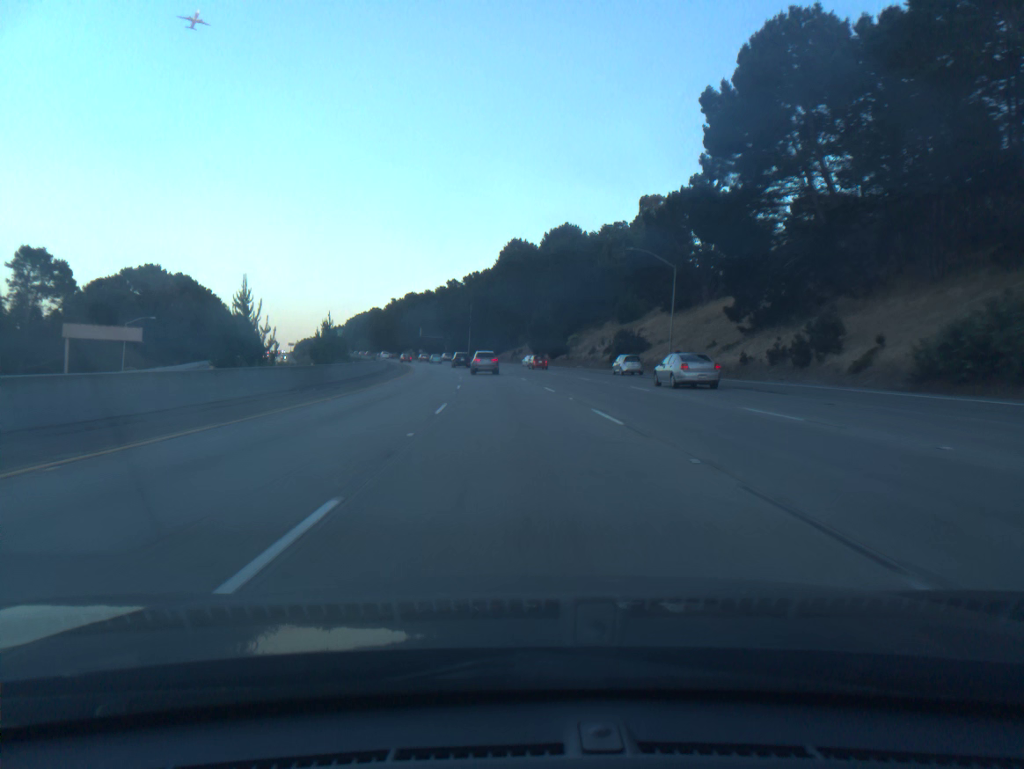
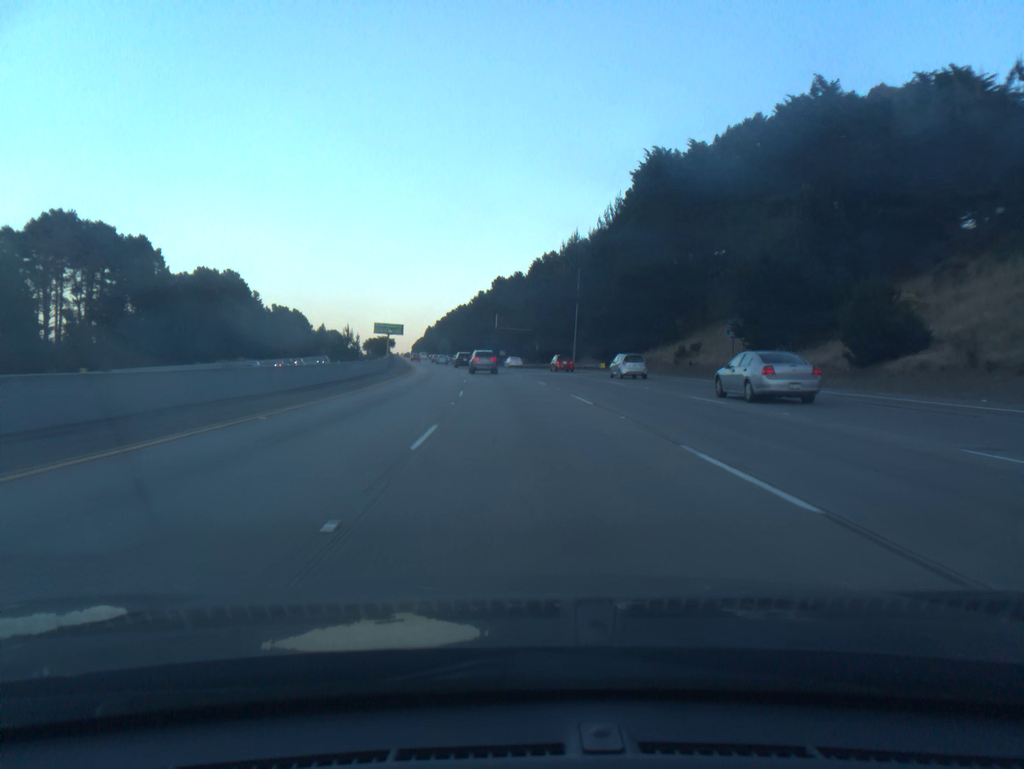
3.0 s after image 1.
(-5.6, +80.6) m; -7°
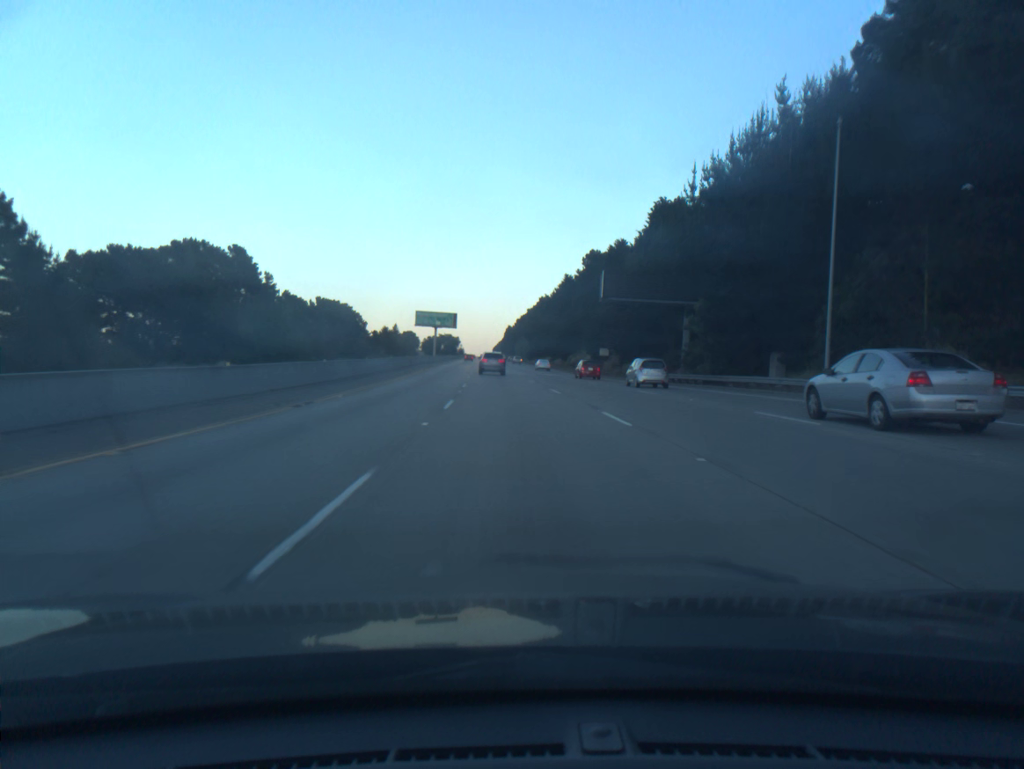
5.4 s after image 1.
(-3.3, +64.4) m; -6°
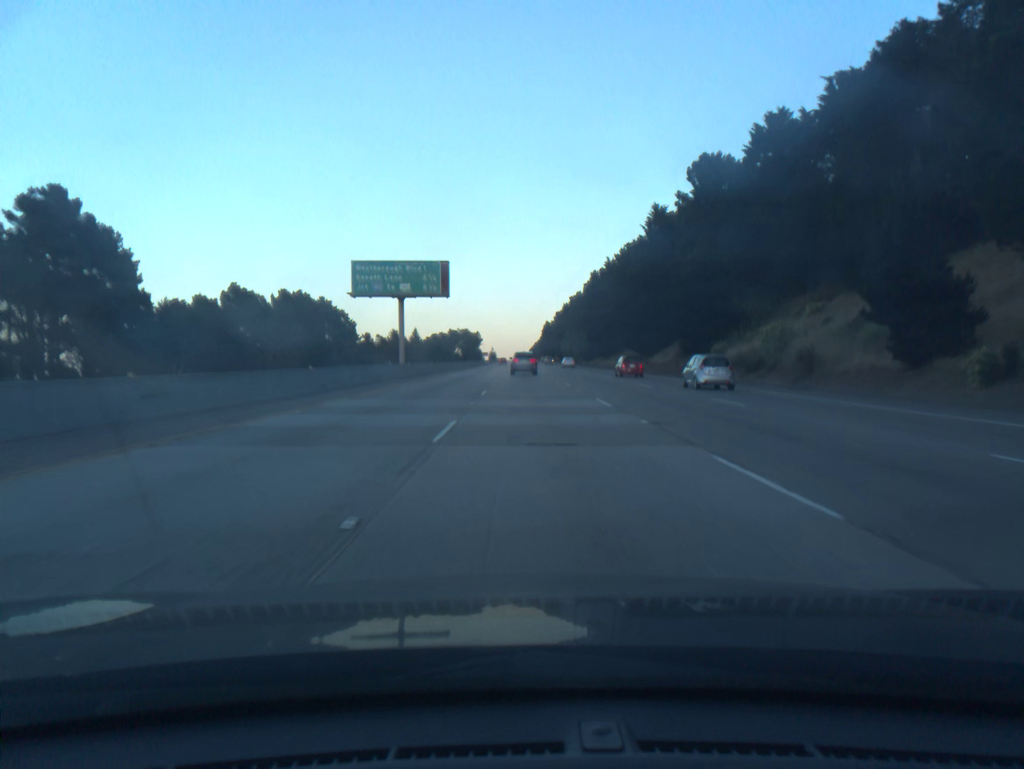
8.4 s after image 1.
(-3.3, +80.7) m; -3°
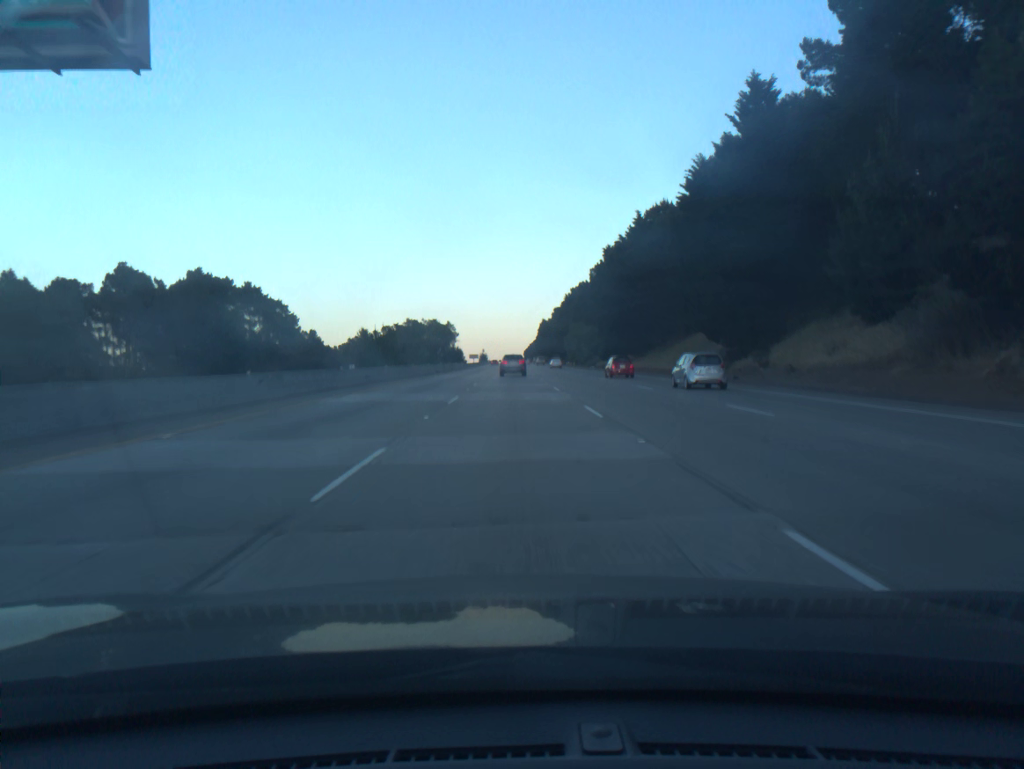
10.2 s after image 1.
(+0.4, +48.5) m; 0°
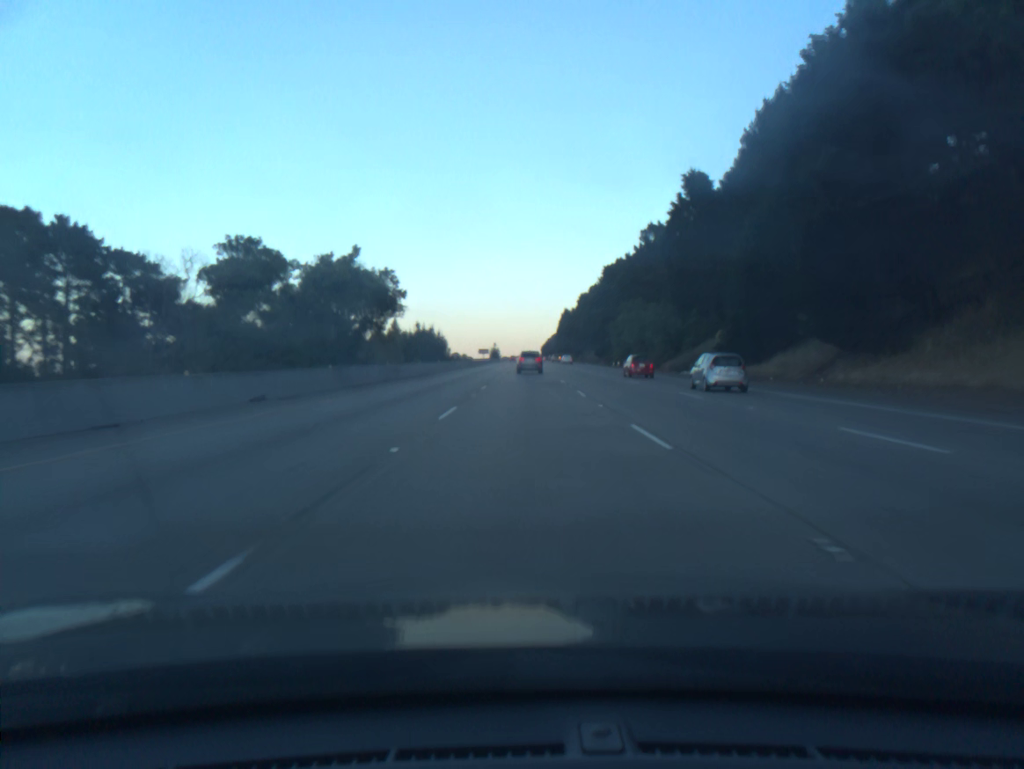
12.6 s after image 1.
(-0.7, +64.5) m; -1°
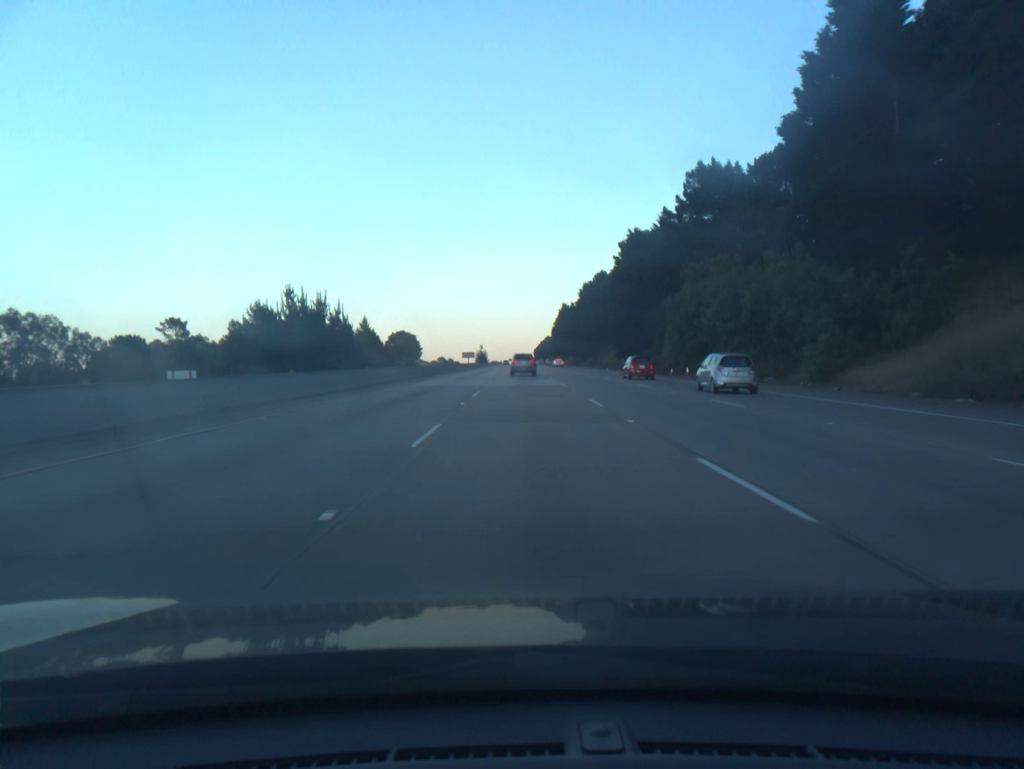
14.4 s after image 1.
(+0.2, +48.5) m; +1°
